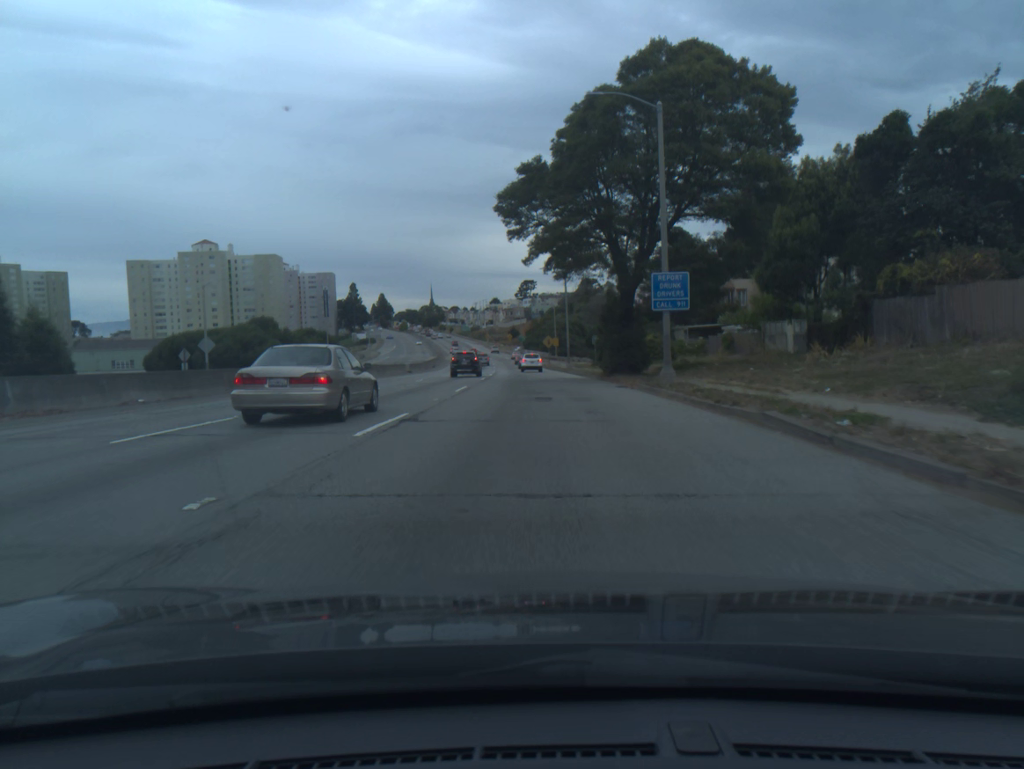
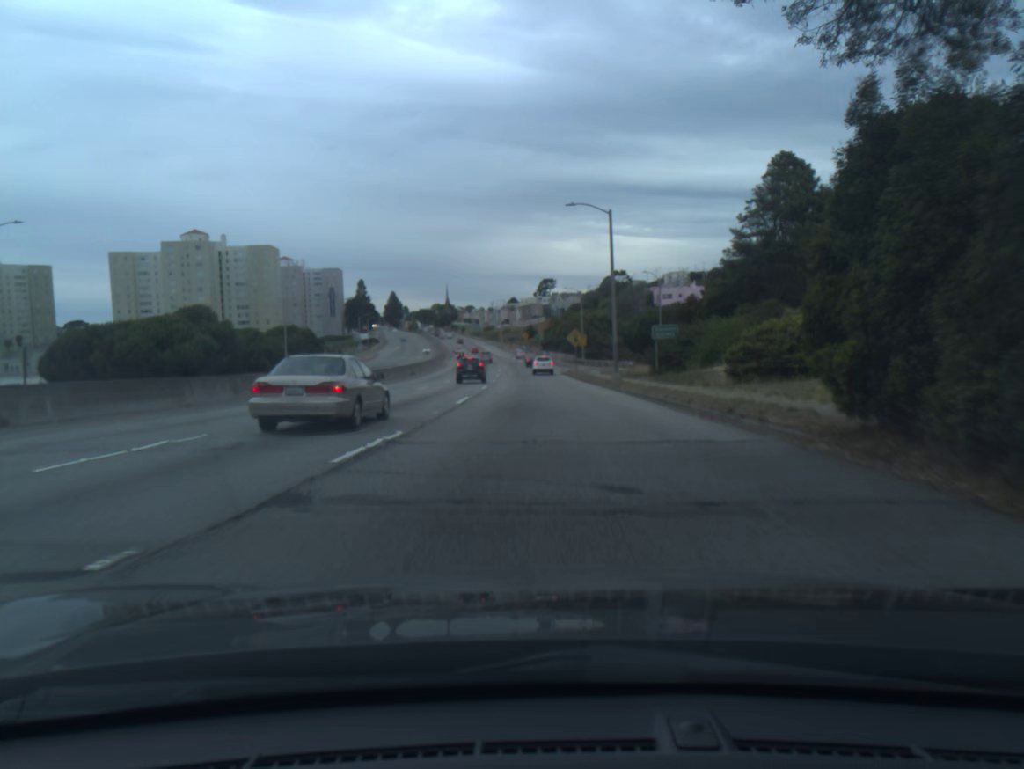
(-0.4, +31.3) m; -2°
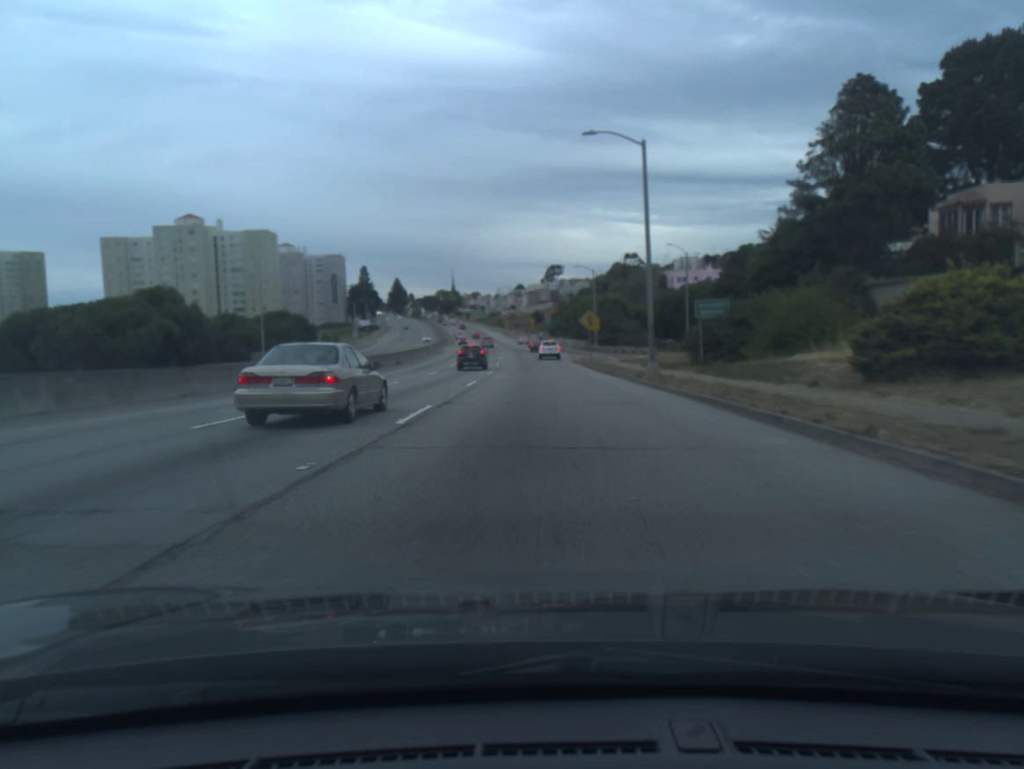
(0.0, +11.0) m; 0°
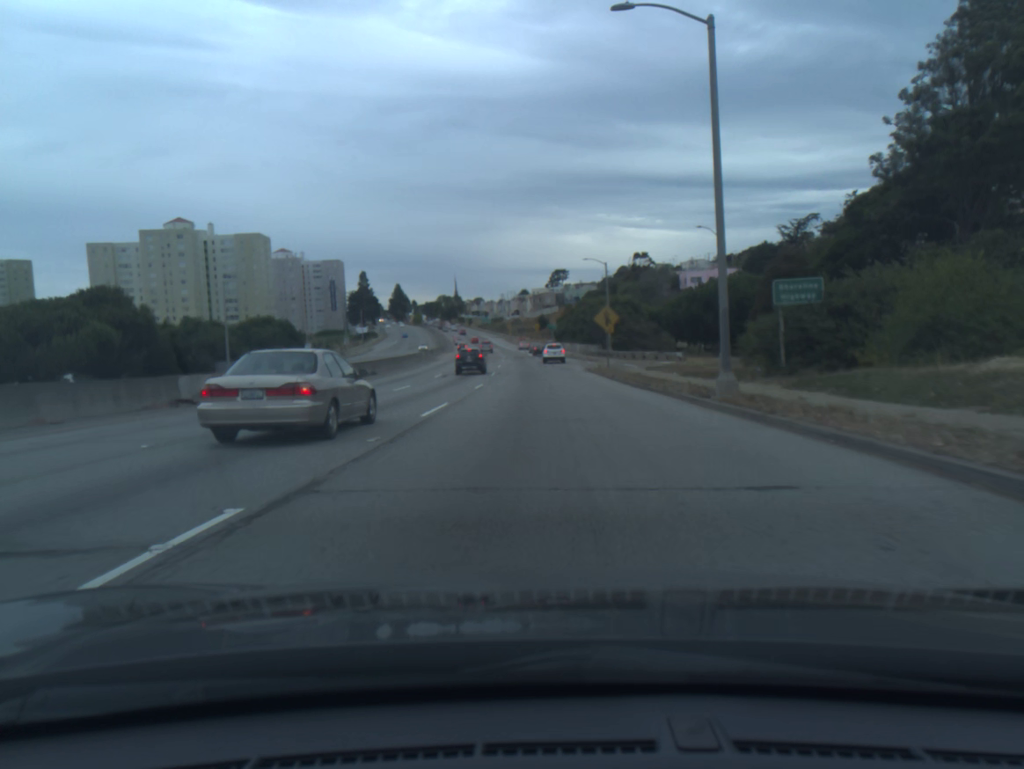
(0.0, +11.4) m; 0°
